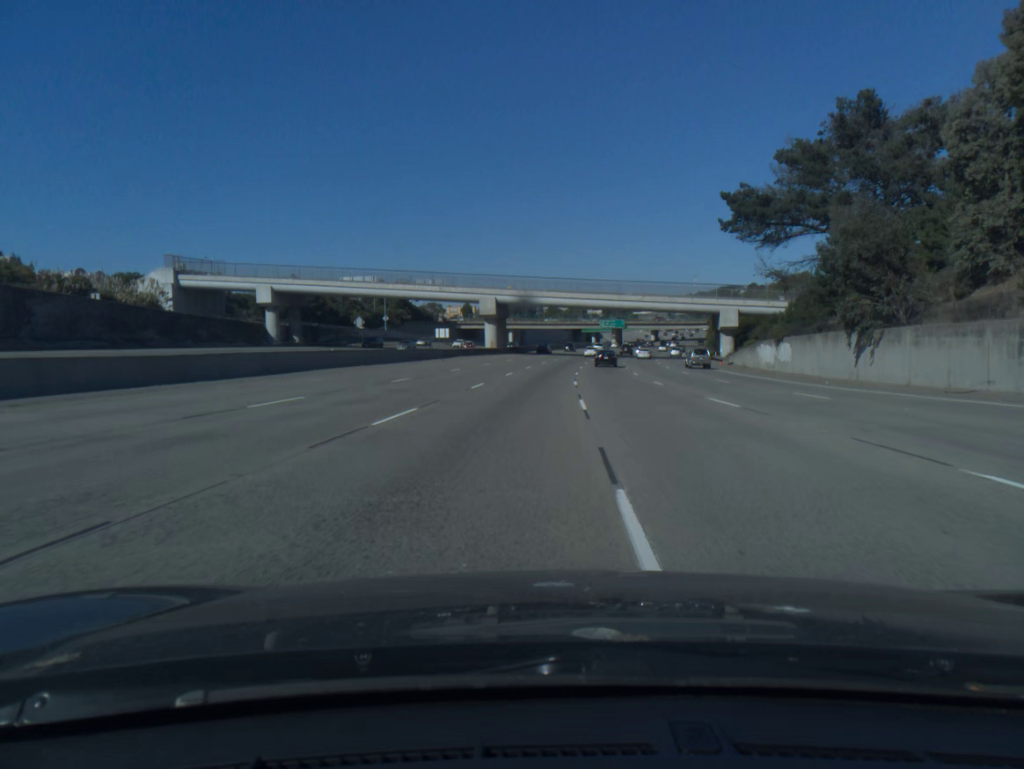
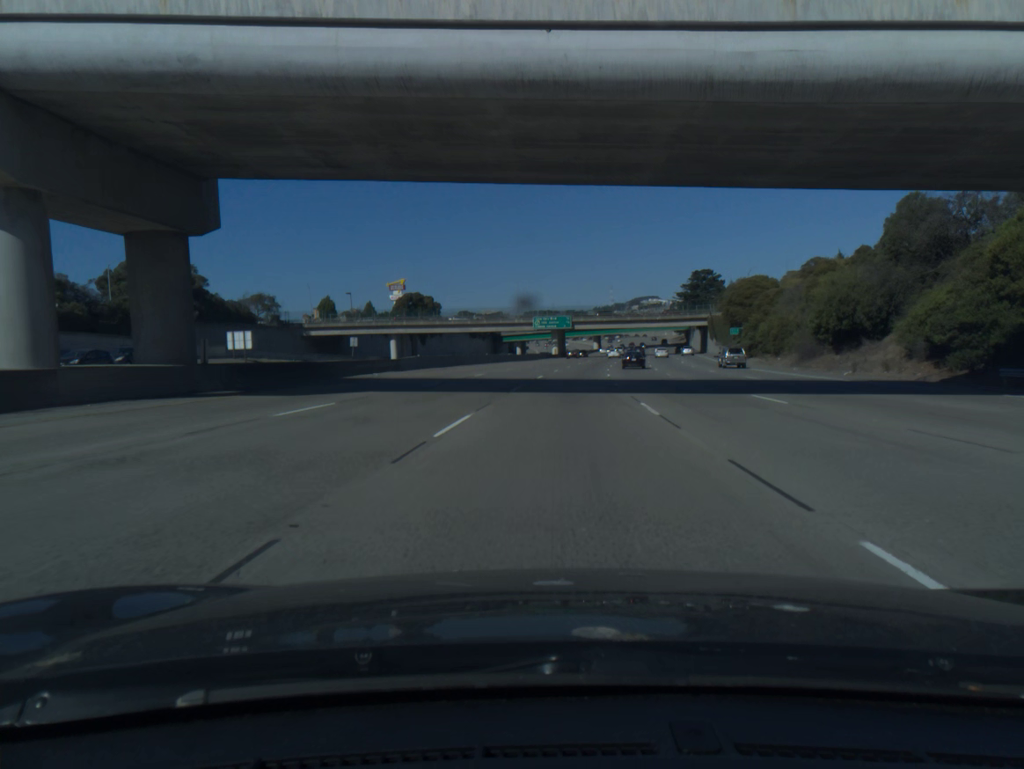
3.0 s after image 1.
(+3.6, +87.0) m; +6°
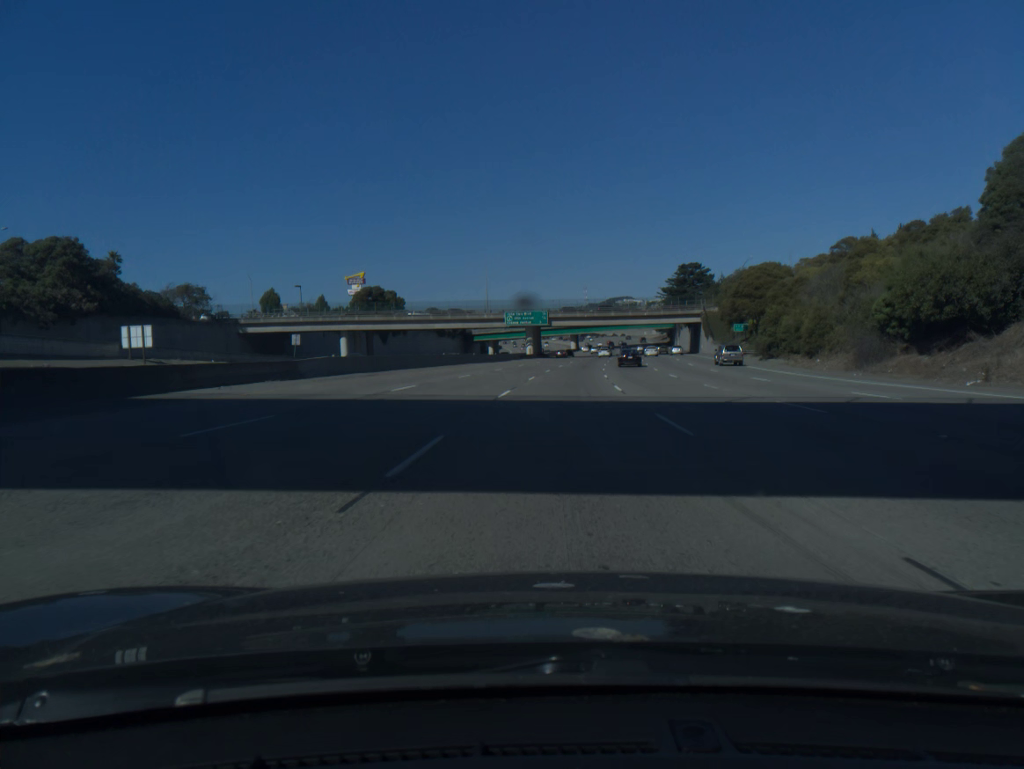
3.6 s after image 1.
(+0.3, +17.8) m; +2°
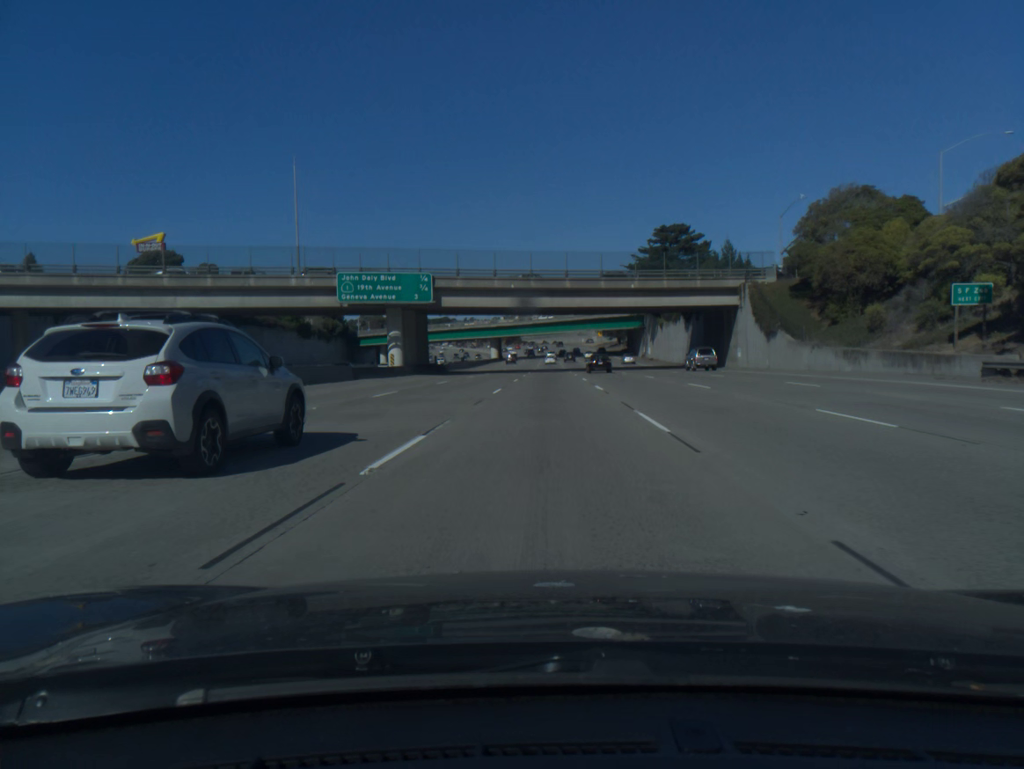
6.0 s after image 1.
(+3.9, +71.2) m; +5°
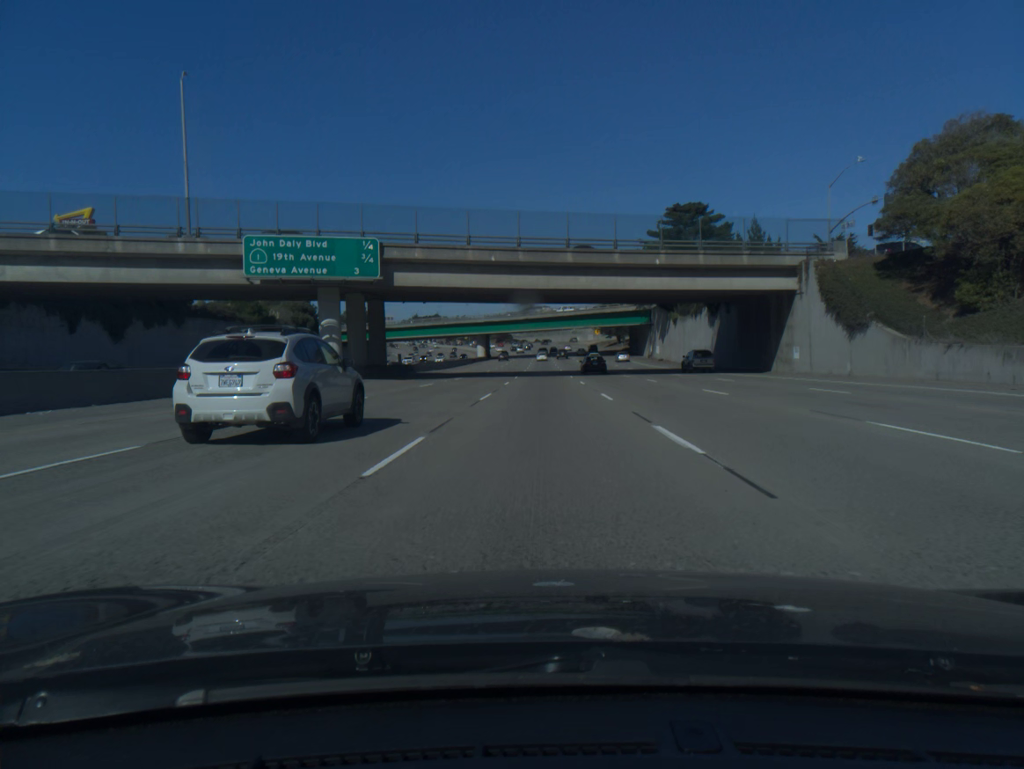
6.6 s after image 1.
(+0.1, +17.8) m; +1°
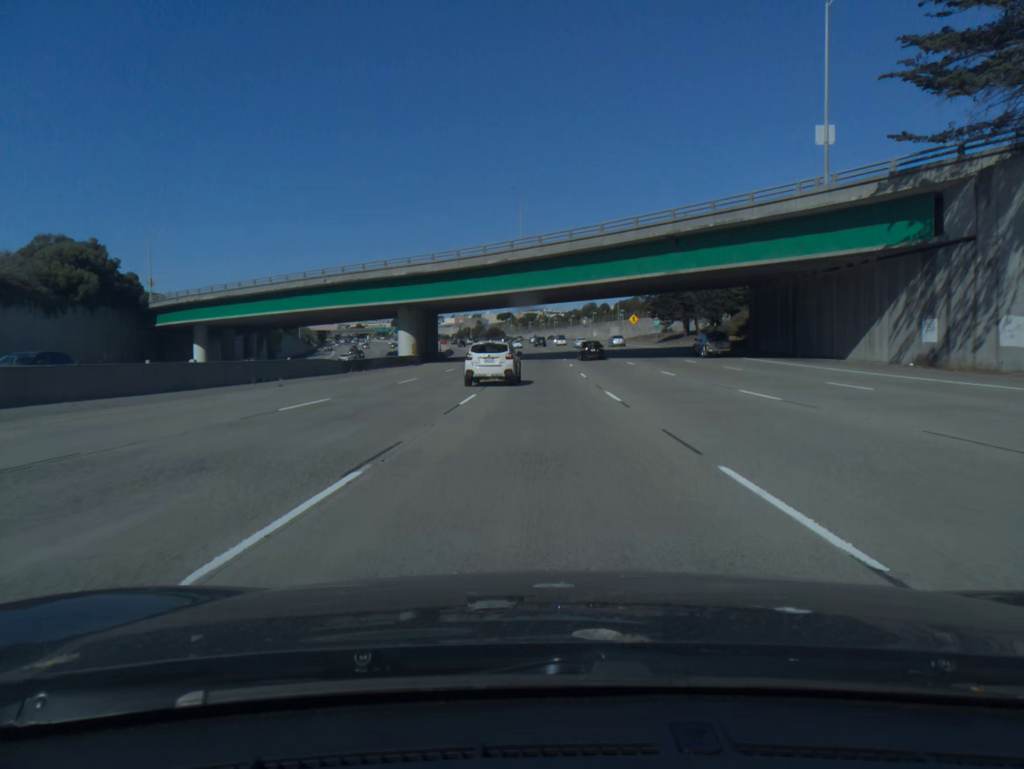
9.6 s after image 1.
(+0.2, +89.1) m; 0°
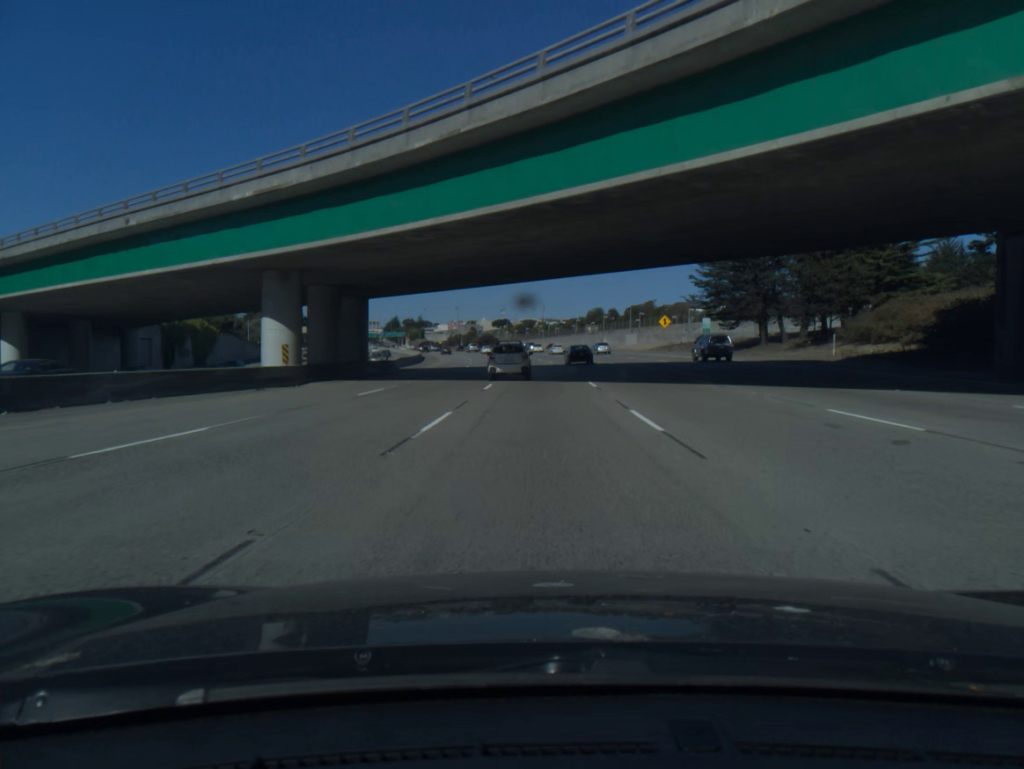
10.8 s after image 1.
(+0.1, +35.6) m; 0°
